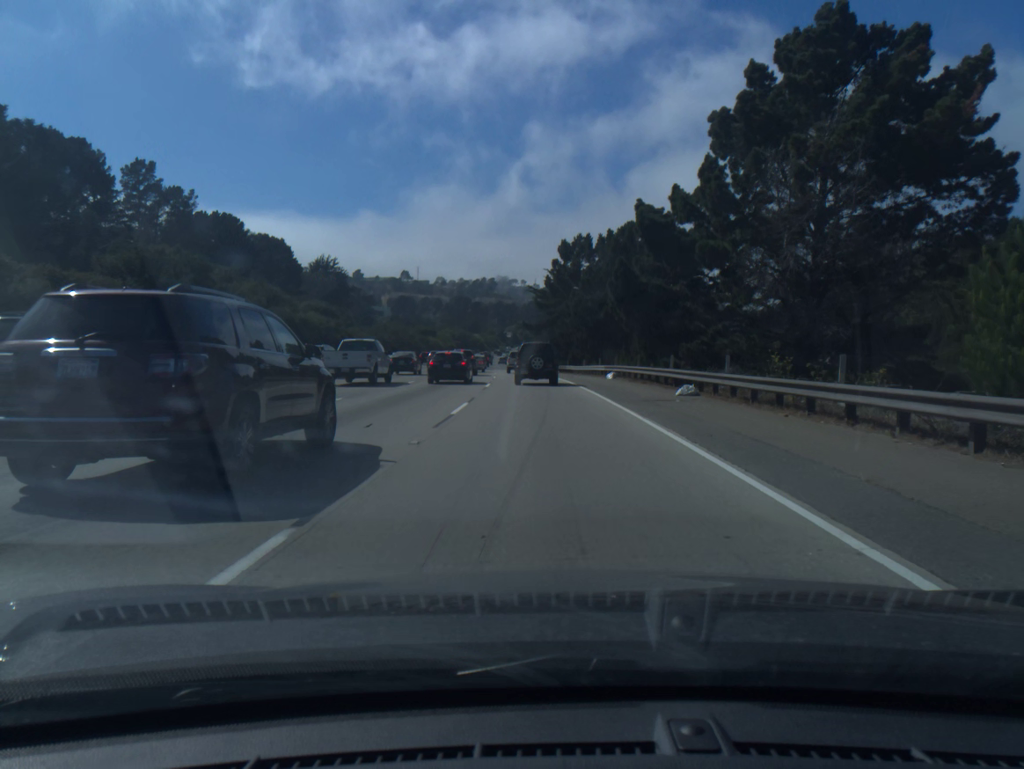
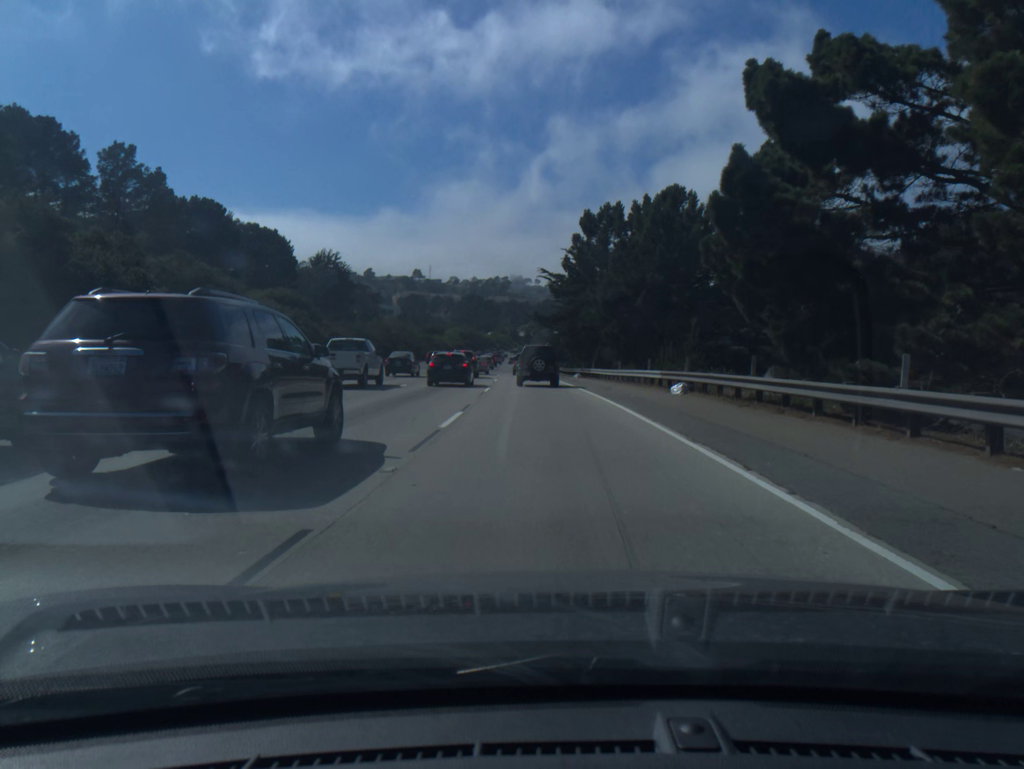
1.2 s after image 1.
(-0.2, +17.2) m; -1°
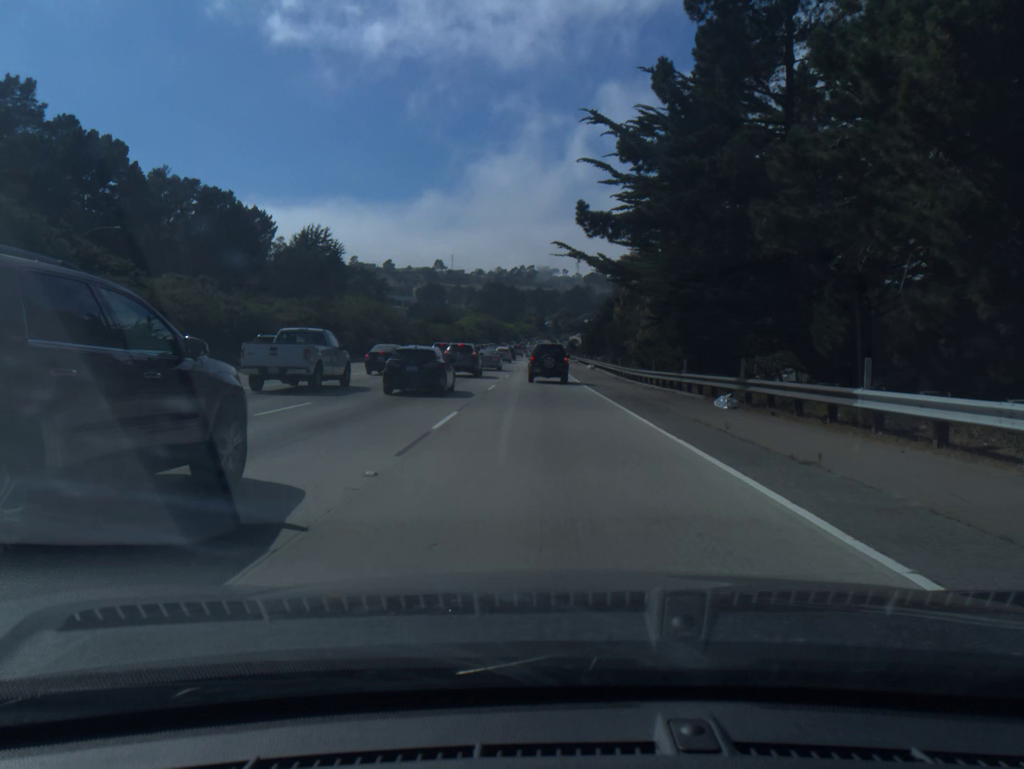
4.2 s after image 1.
(-0.7, +44.4) m; -2°
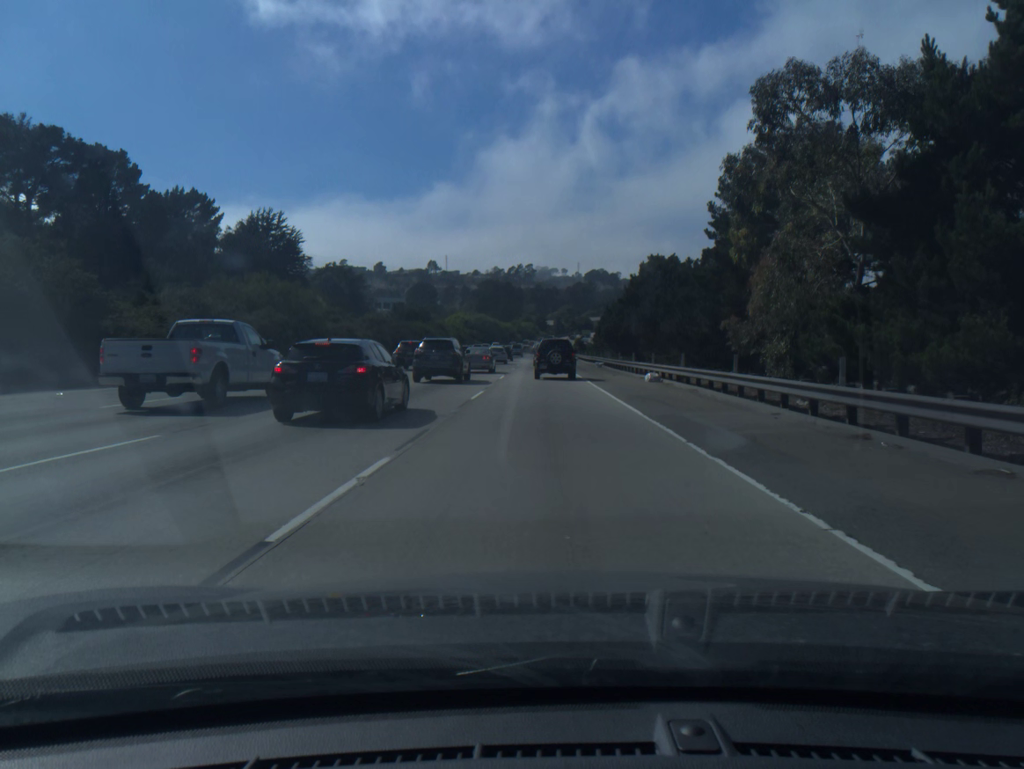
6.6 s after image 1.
(-0.1, +36.8) m; 0°
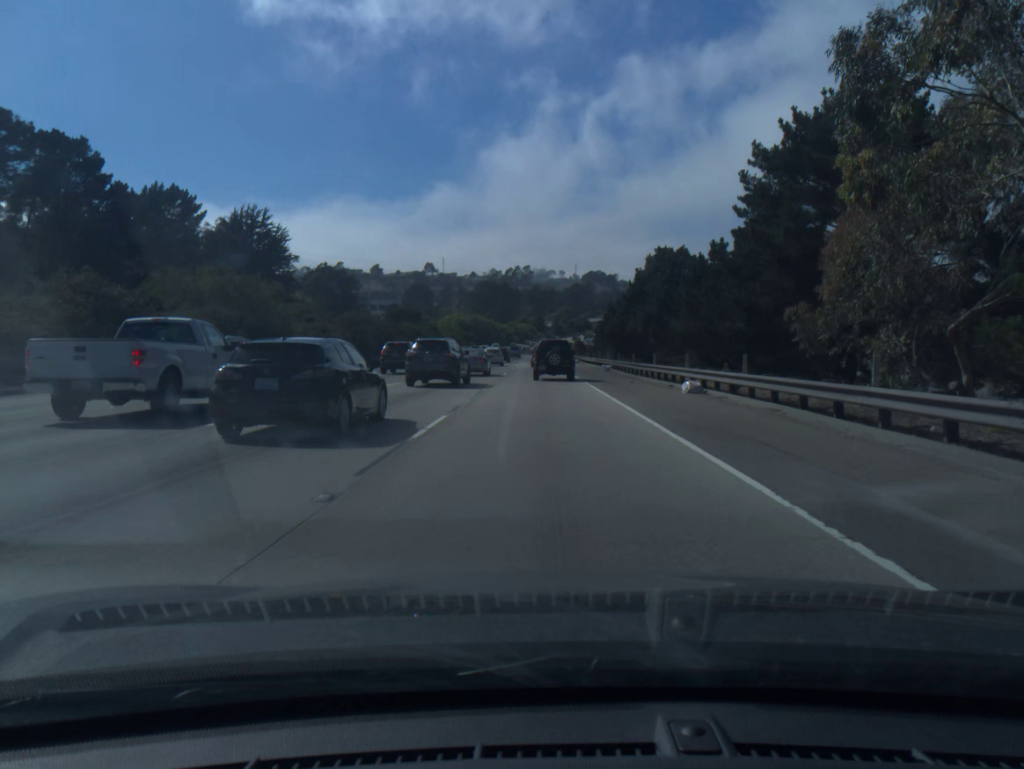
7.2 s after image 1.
(0.0, +9.1) m; 0°
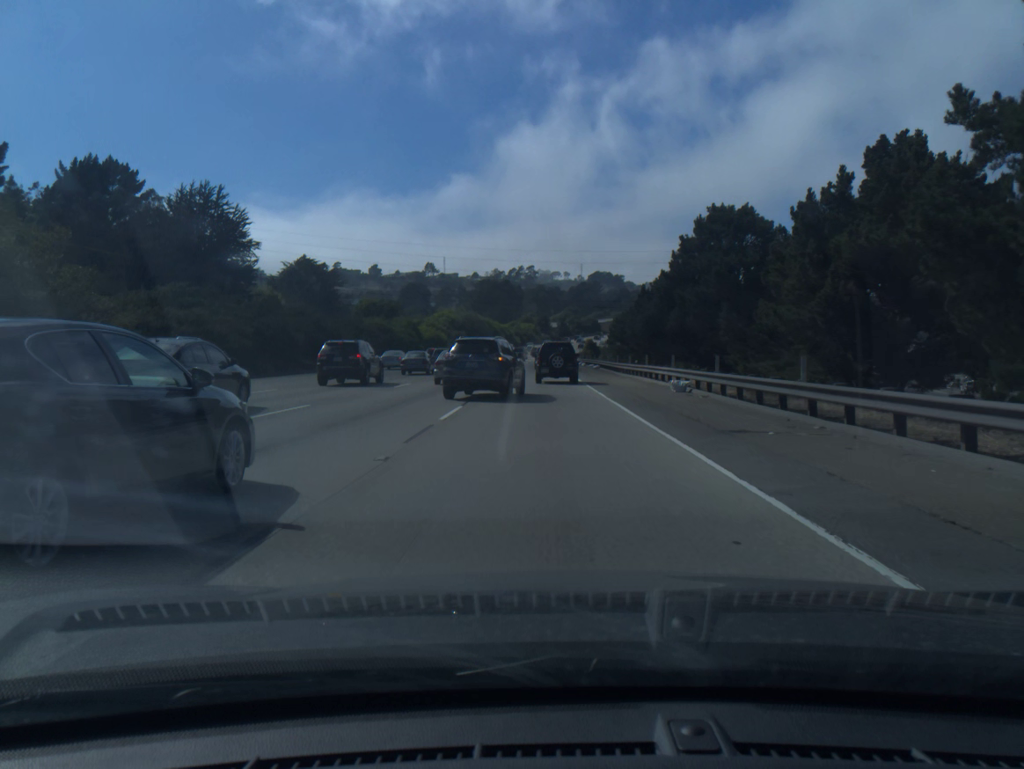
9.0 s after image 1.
(0.0, +27.1) m; 0°
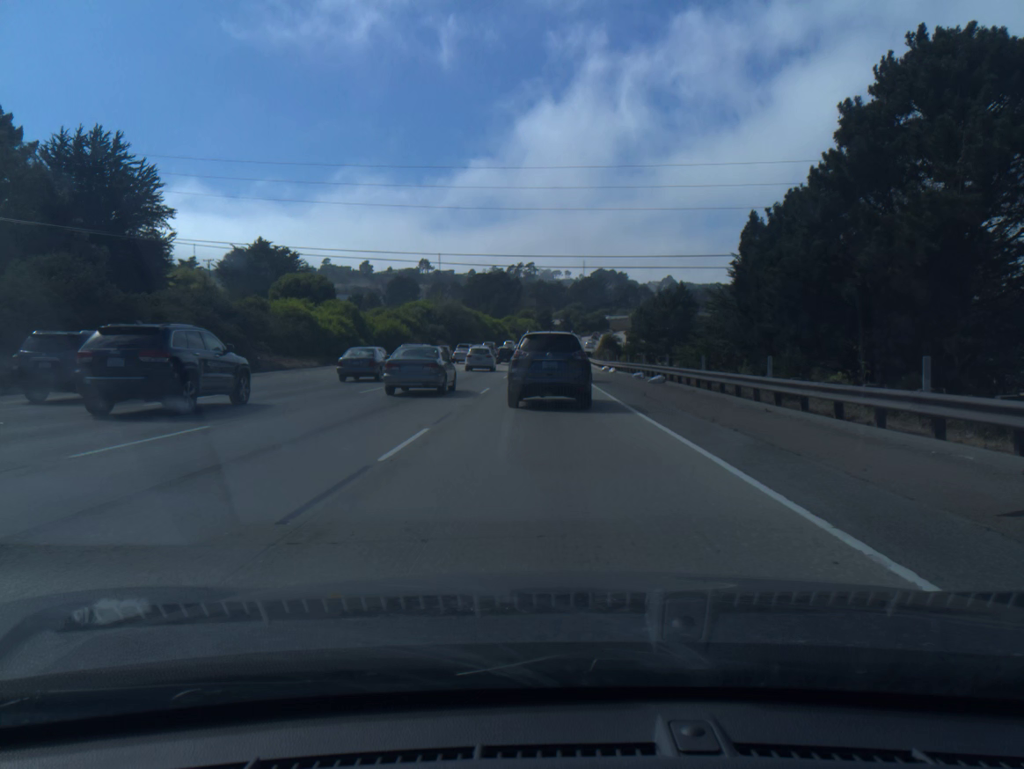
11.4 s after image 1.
(-0.1, +35.1) m; 0°
